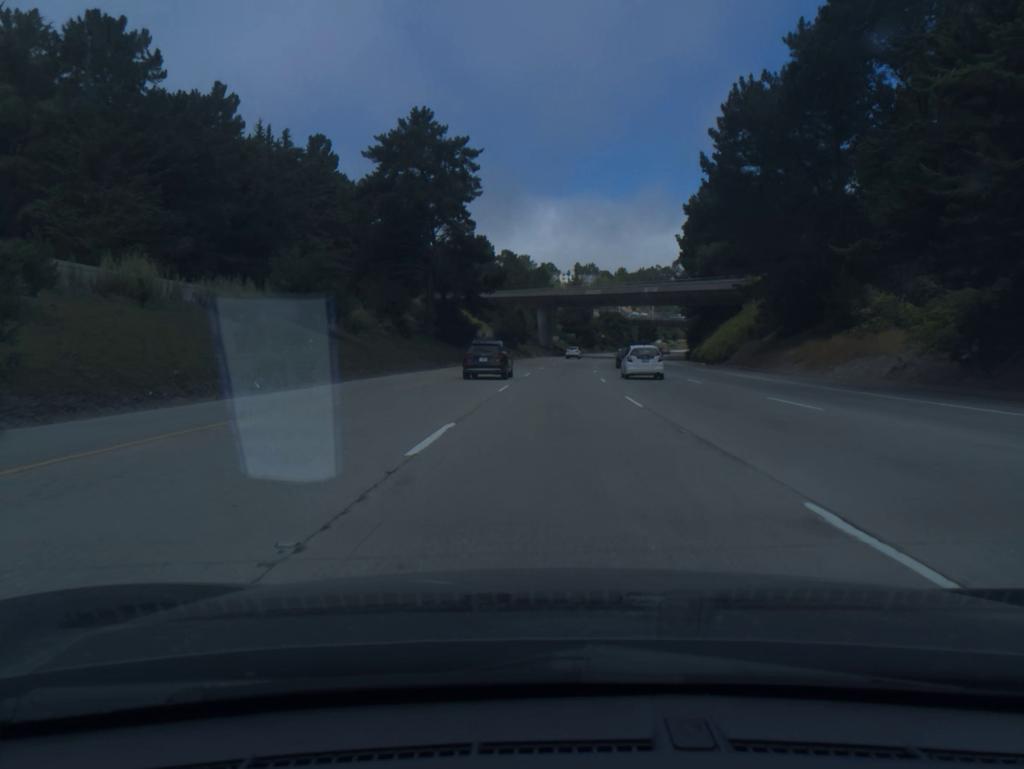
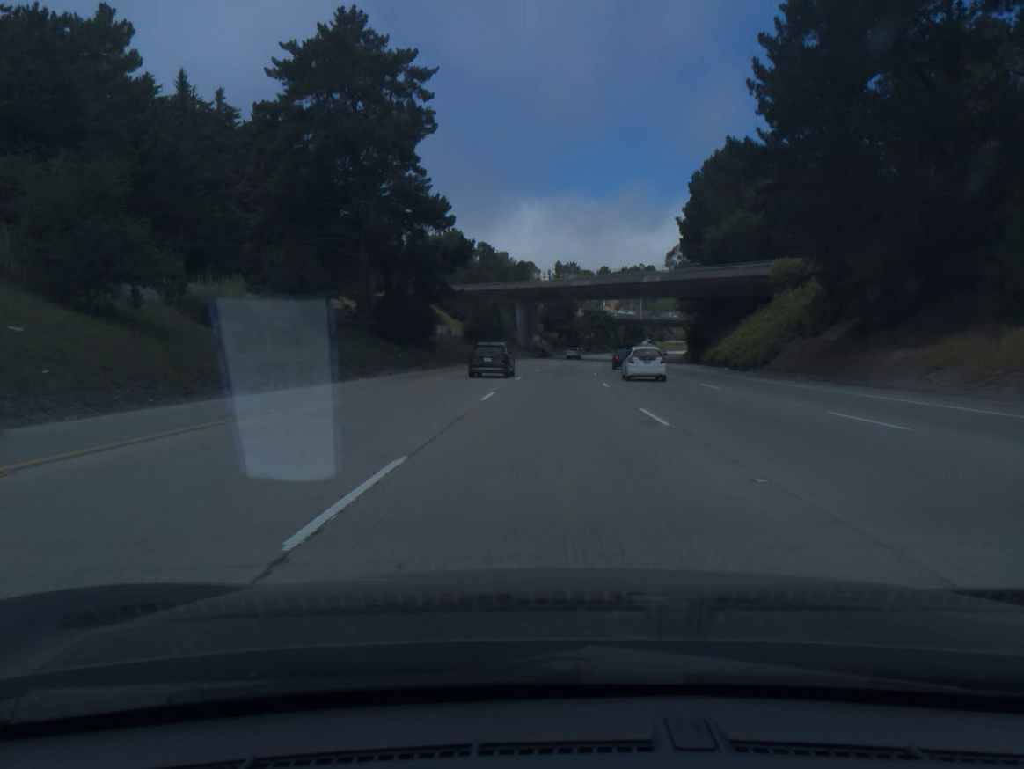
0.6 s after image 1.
(+0.2, +18.9) m; +1°
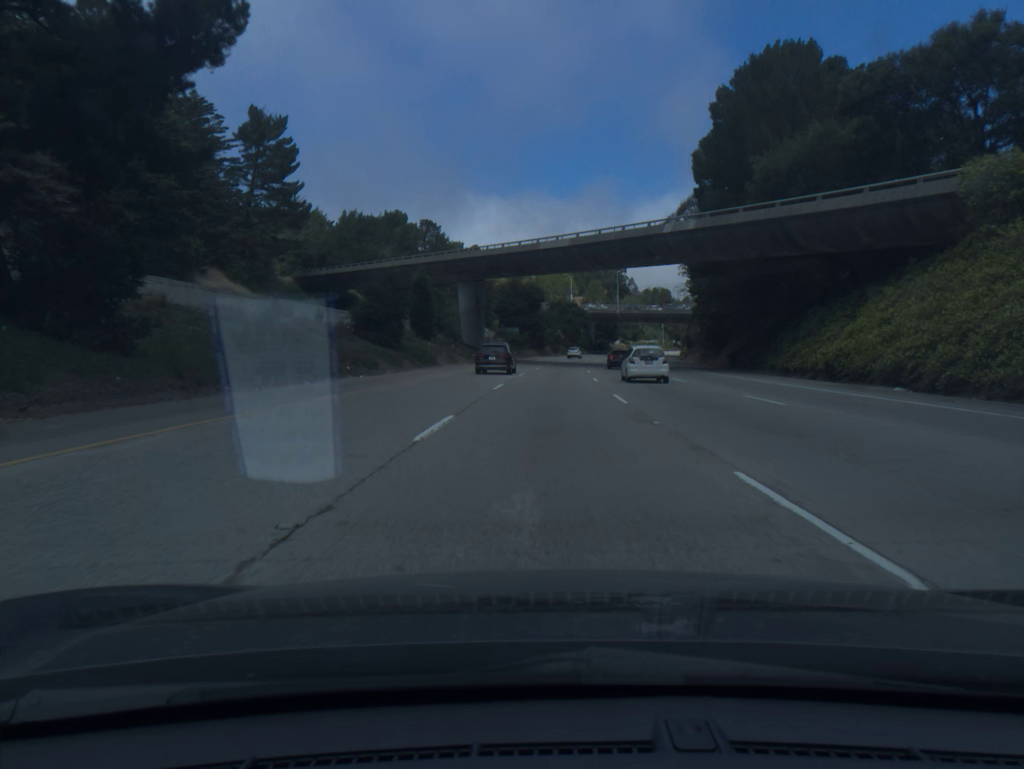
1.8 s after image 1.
(+0.9, +38.1) m; +3°
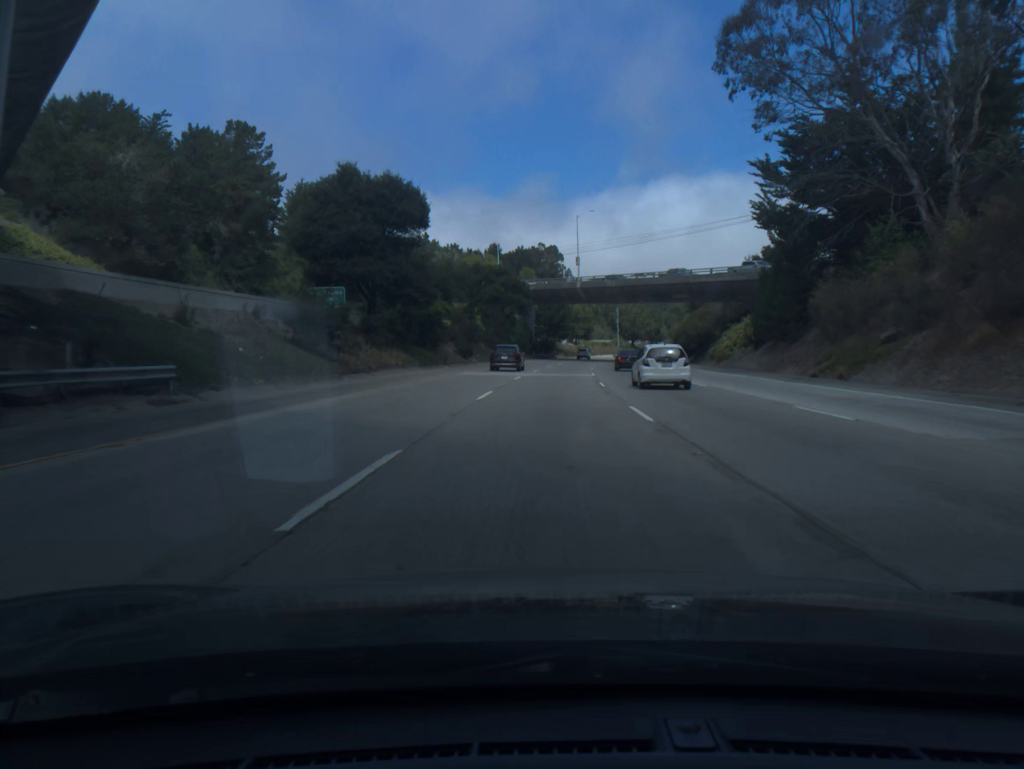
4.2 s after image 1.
(+3.4, +77.6) m; +5°
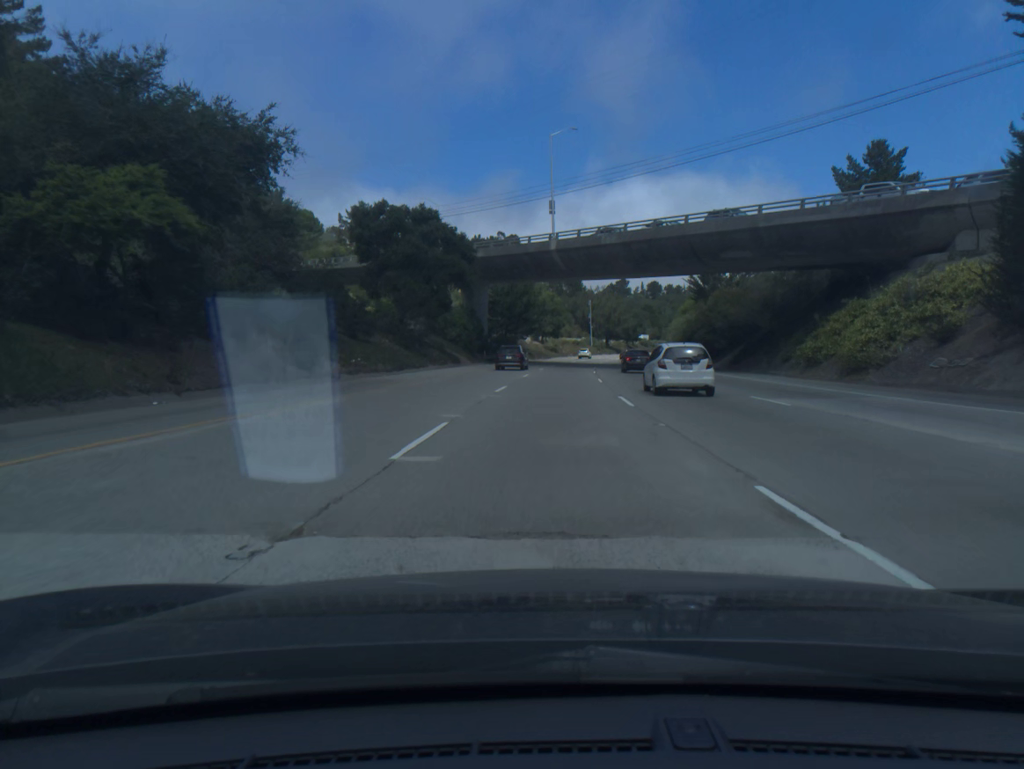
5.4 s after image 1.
(+0.9, +39.6) m; +3°
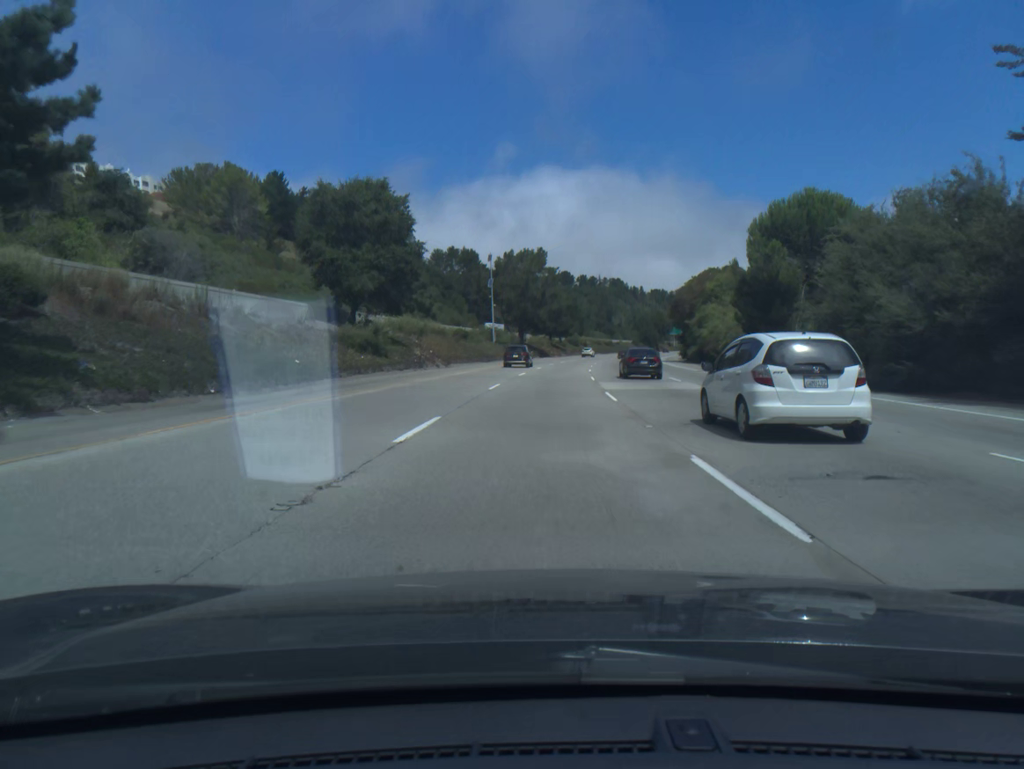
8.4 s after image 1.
(+6.7, +100.5) m; +7°
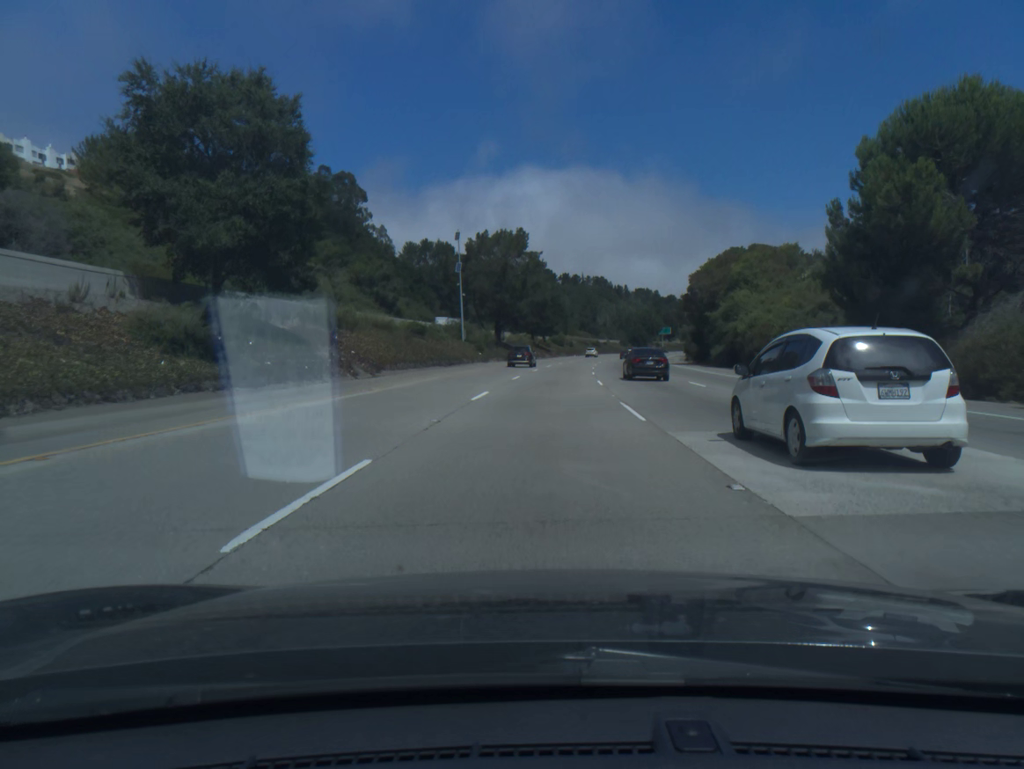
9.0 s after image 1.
(+0.2, +20.3) m; +1°
